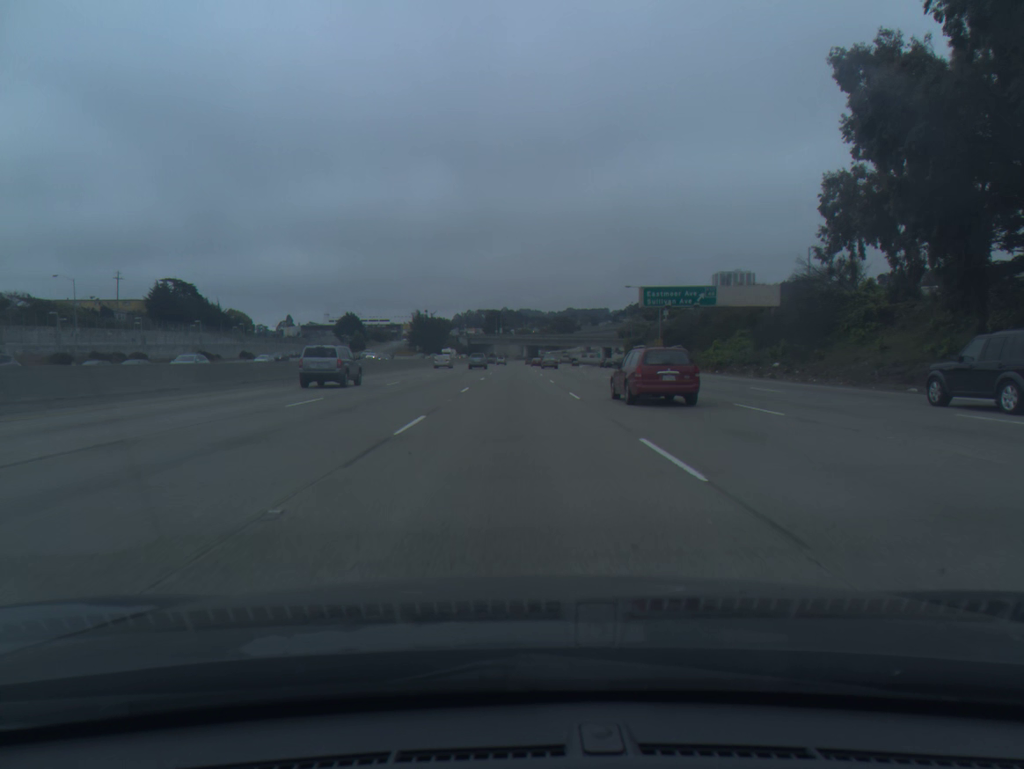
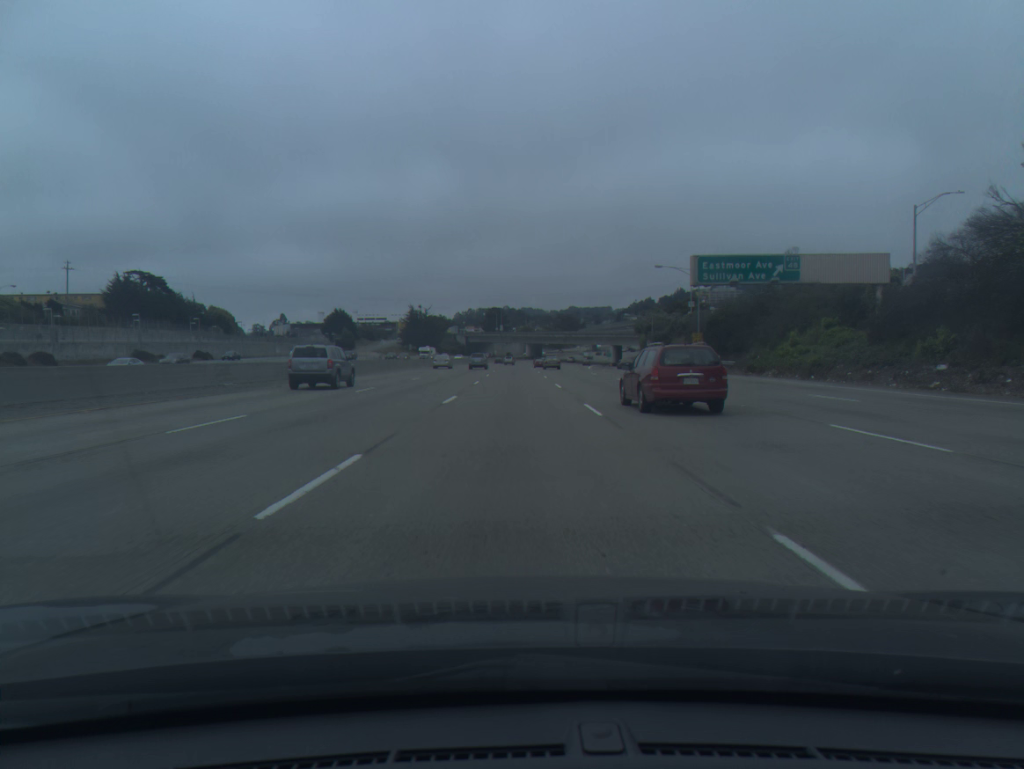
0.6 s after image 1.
(0.0, +20.9) m; 0°
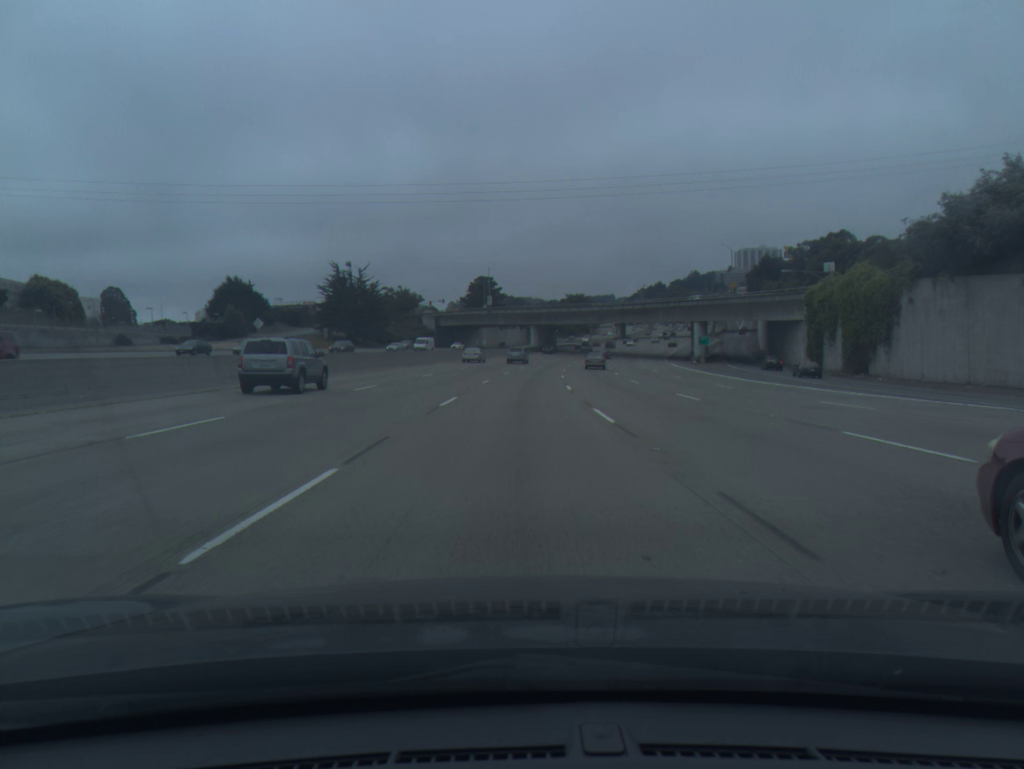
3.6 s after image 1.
(-0.3, +103.7) m; 0°
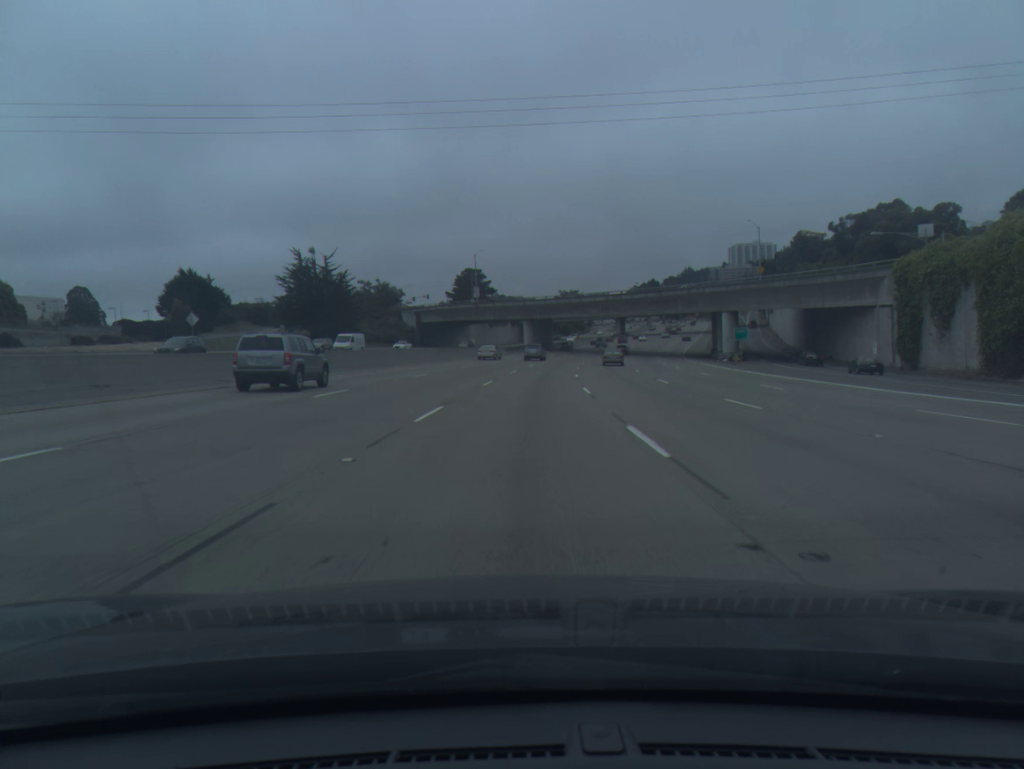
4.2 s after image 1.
(+0.1, +20.4) m; +1°
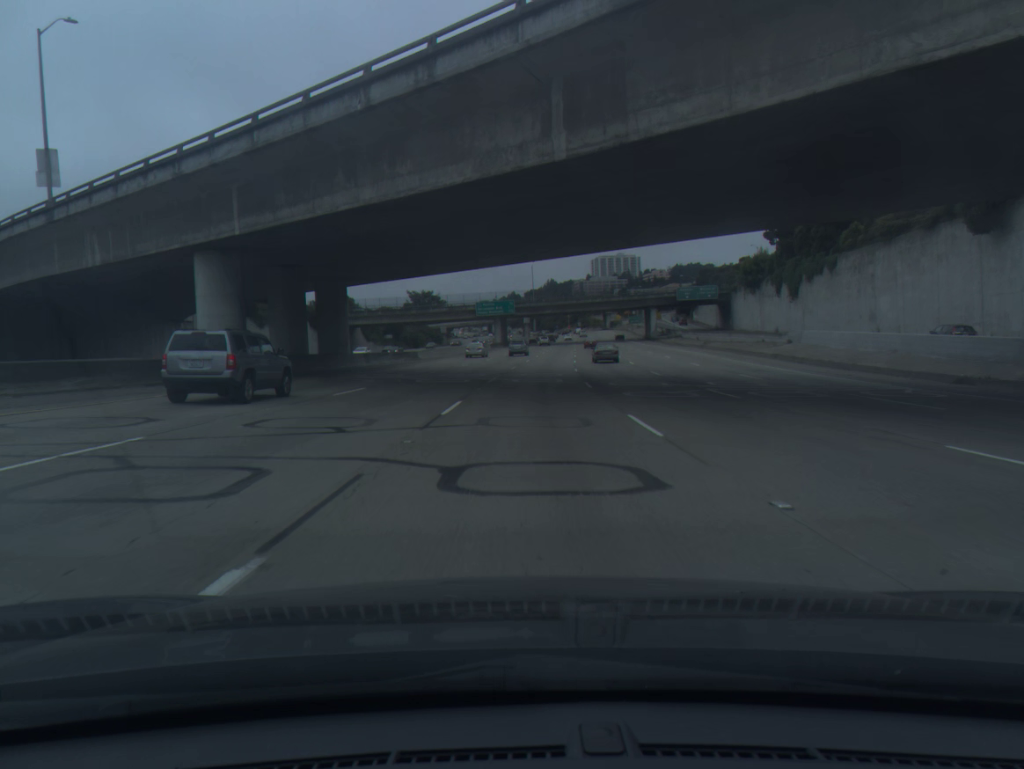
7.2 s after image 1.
(+7.6, +99.9) m; +10°
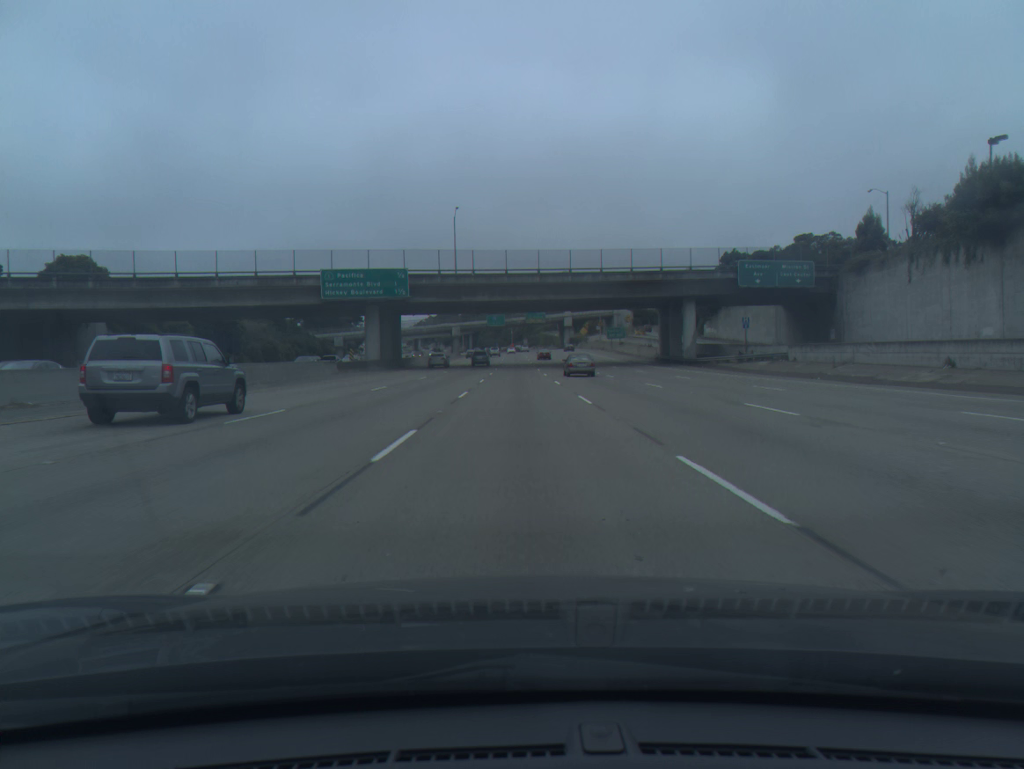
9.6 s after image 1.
(+3.9, +79.1) m; +5°
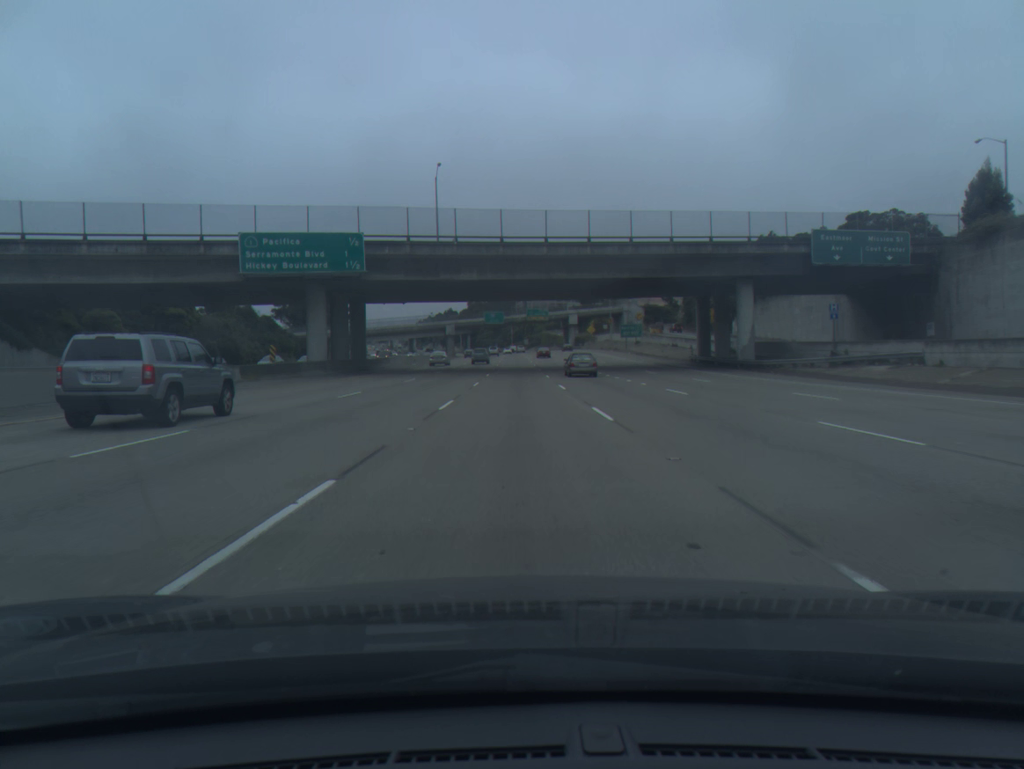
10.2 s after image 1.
(0.0, +19.7) m; 0°
